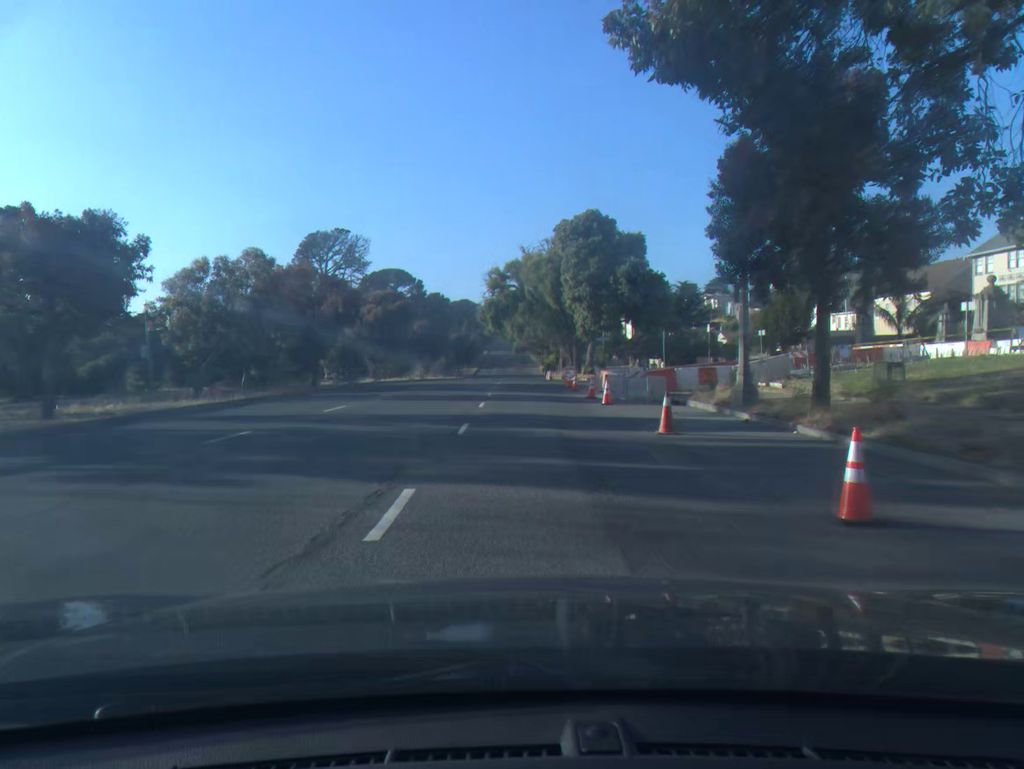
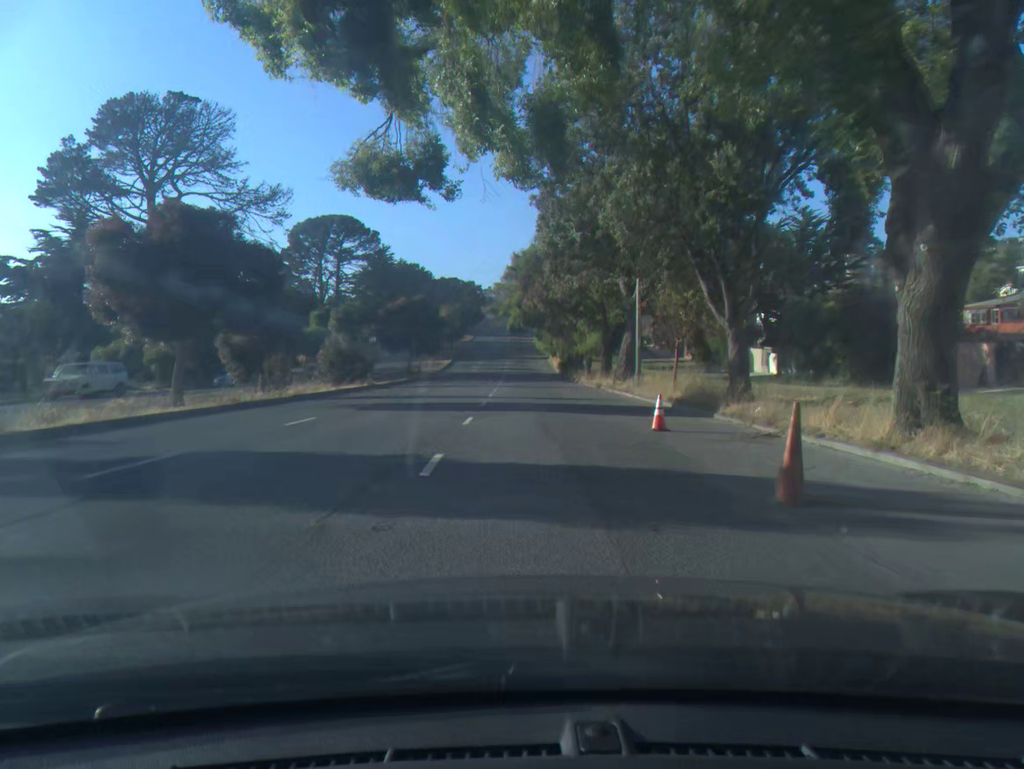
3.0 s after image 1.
(0.0, +61.0) m; 0°
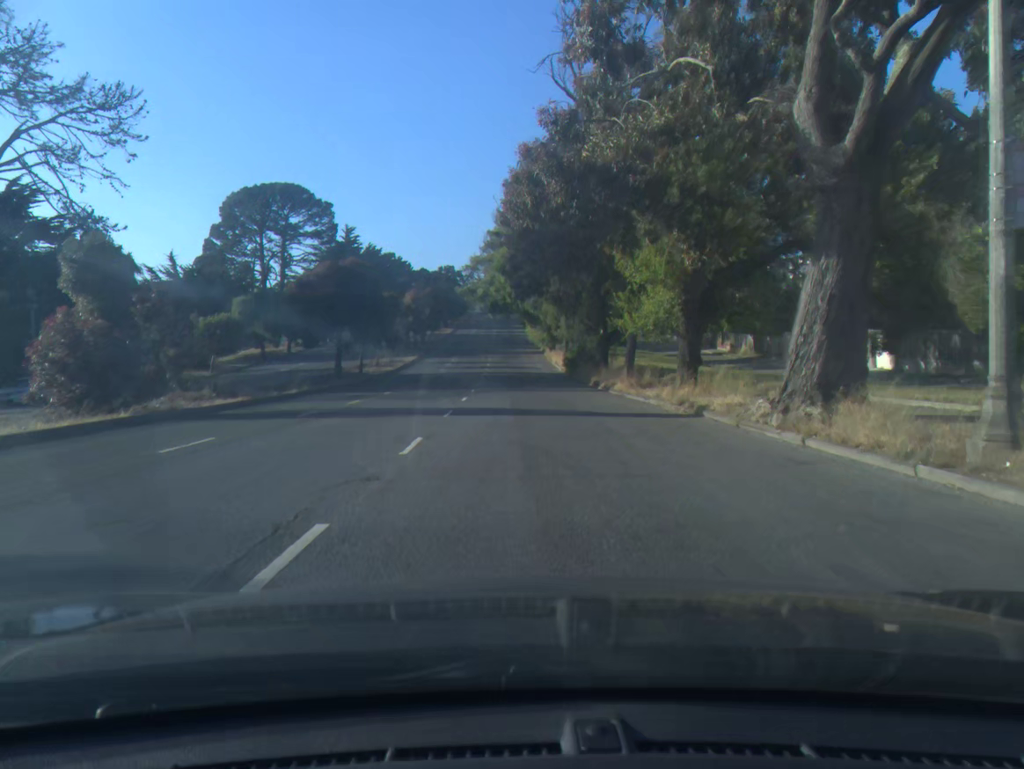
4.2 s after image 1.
(+0.3, +26.6) m; +1°
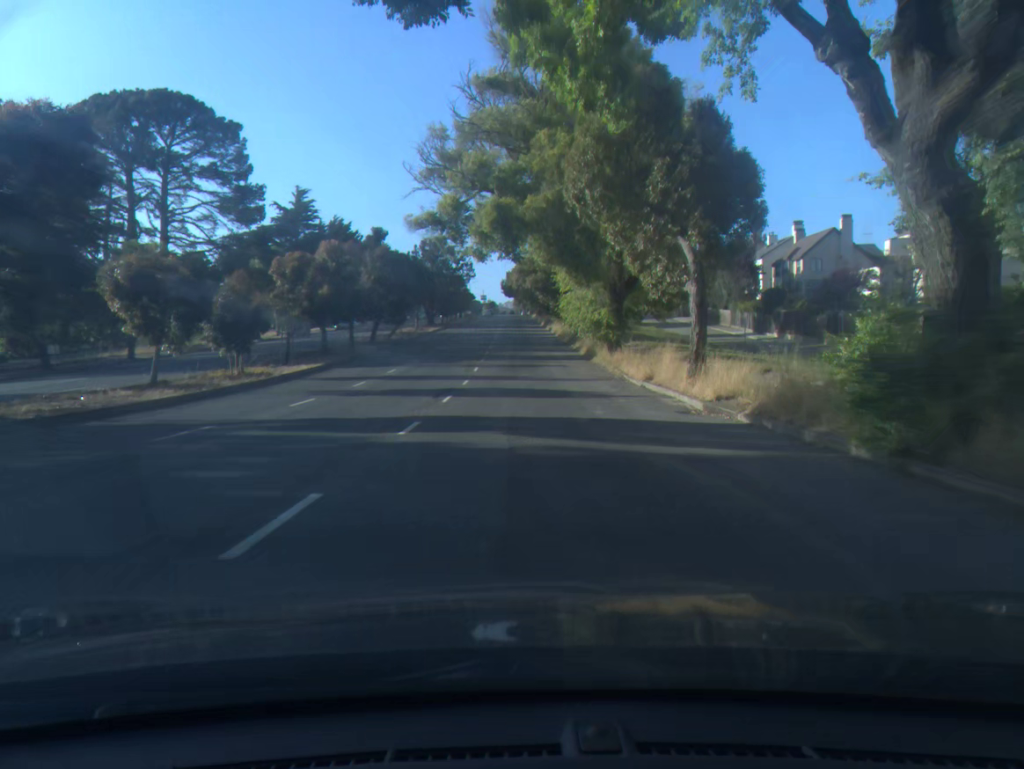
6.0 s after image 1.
(-0.4, +42.8) m; -1°
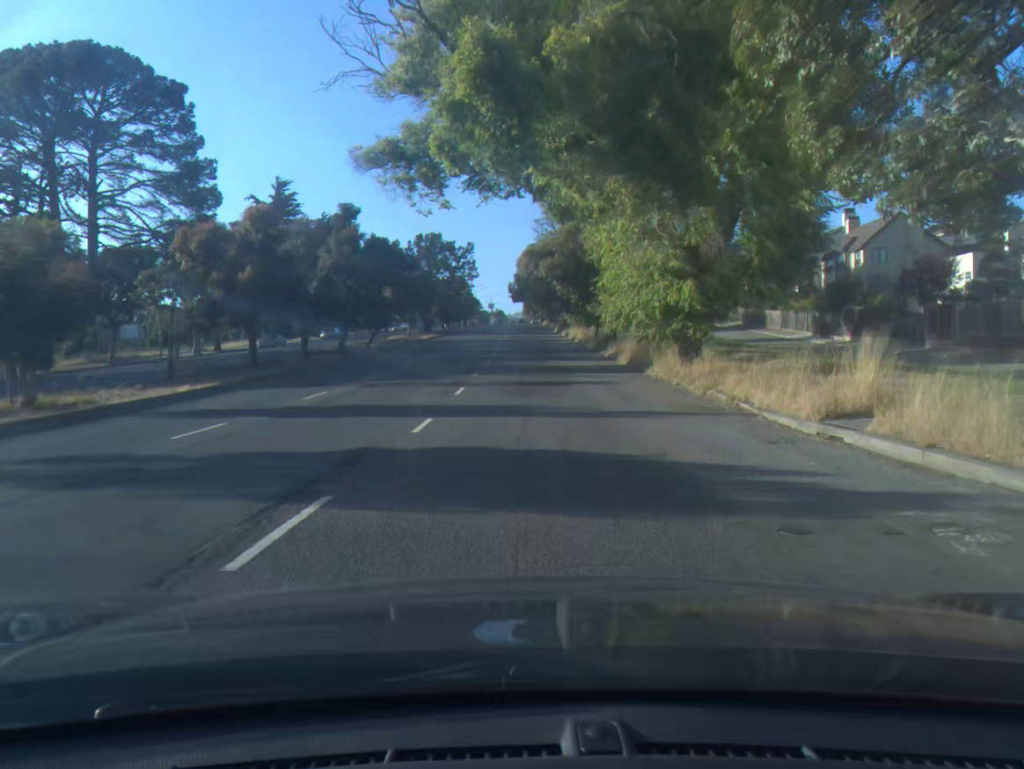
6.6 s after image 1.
(-0.1, +14.4) m; -1°
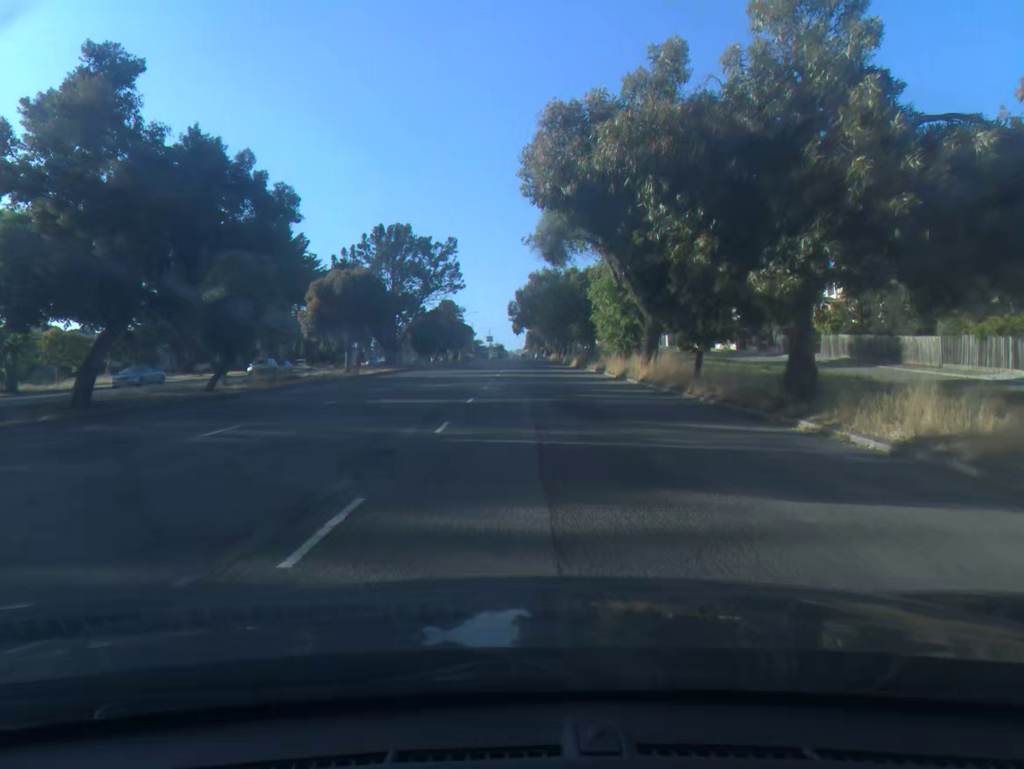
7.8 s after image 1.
(0.0, +28.7) m; 0°
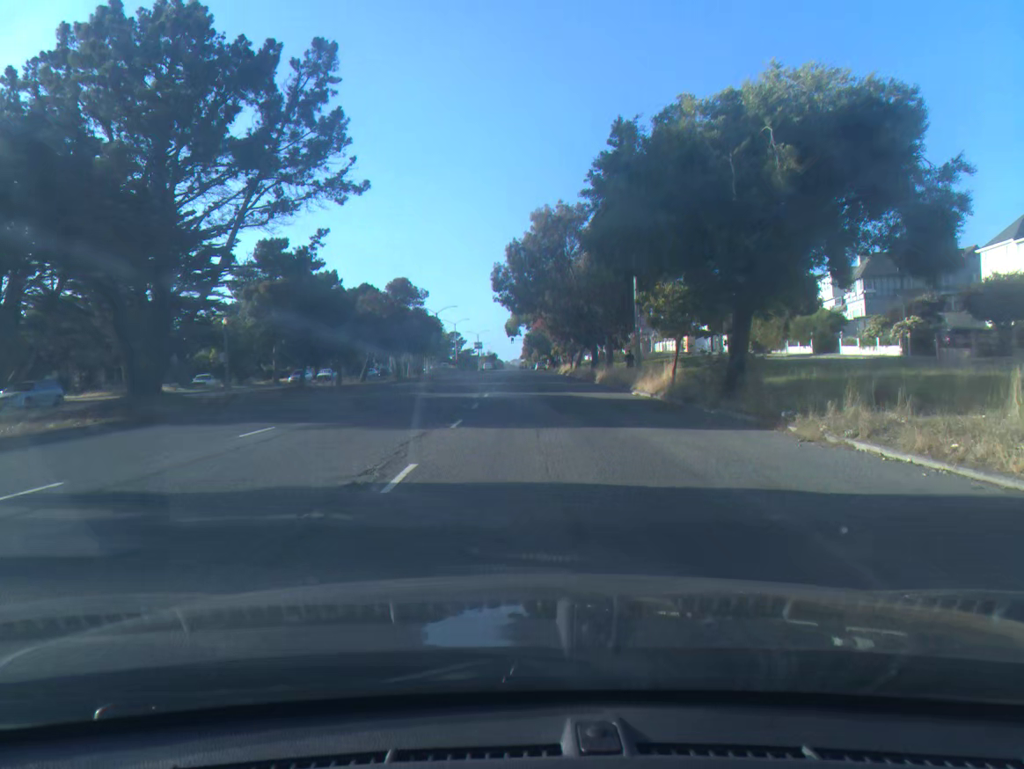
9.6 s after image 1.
(+0.2, +41.5) m; 0°
